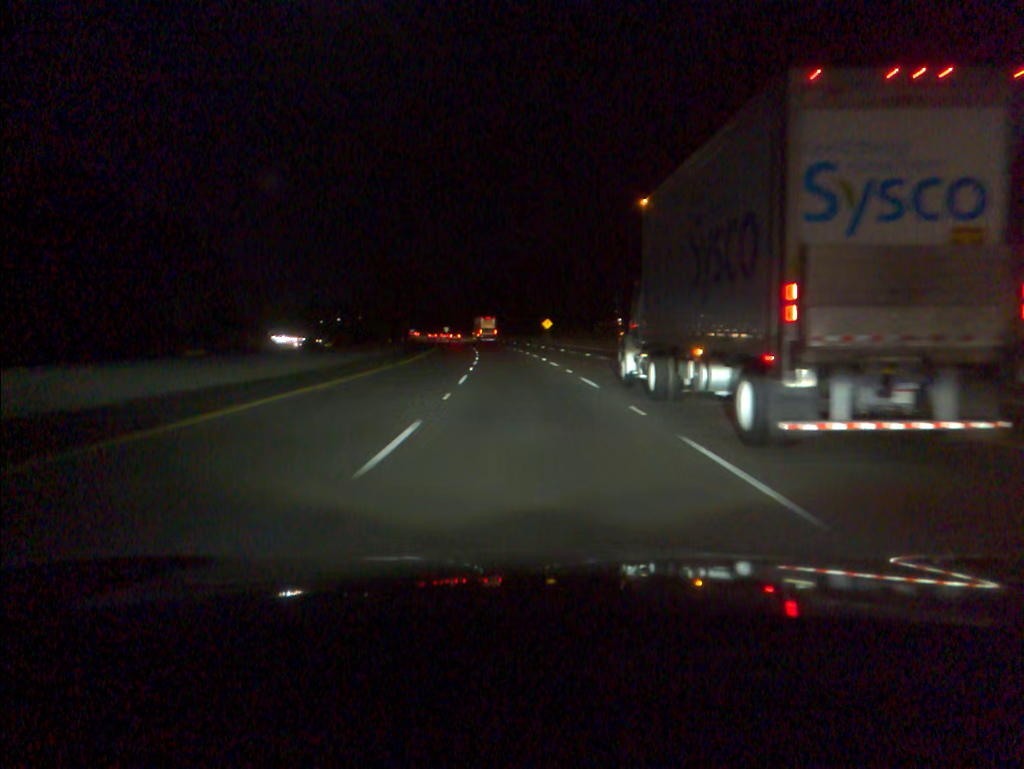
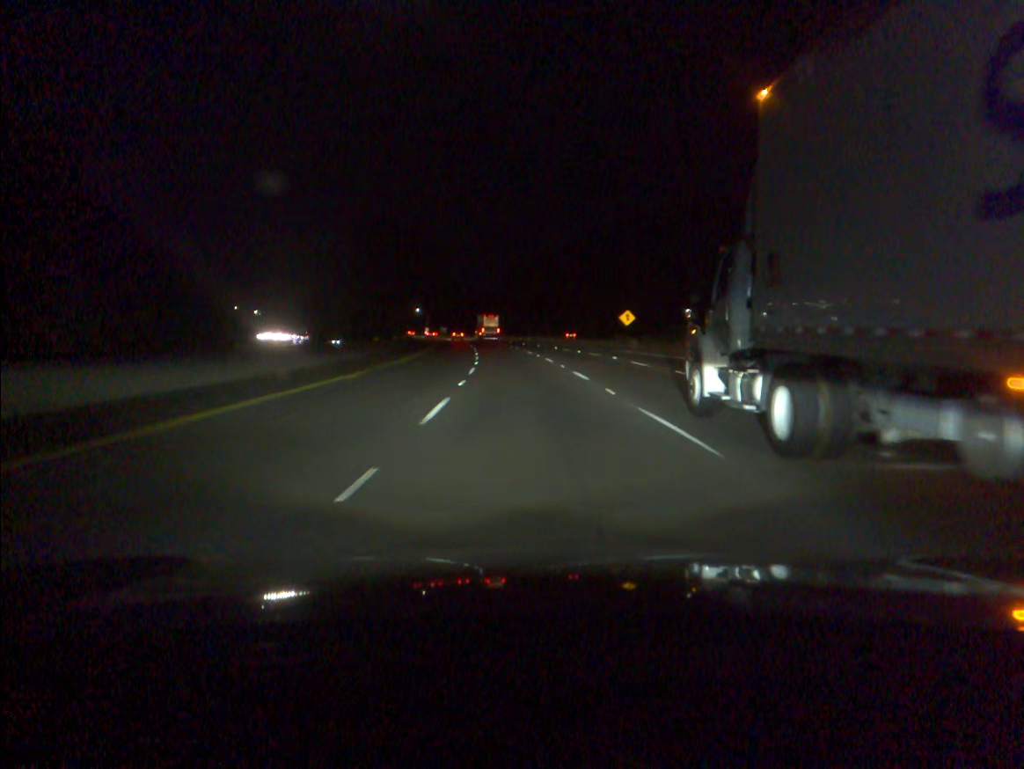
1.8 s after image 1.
(-2.1, +54.1) m; -4°
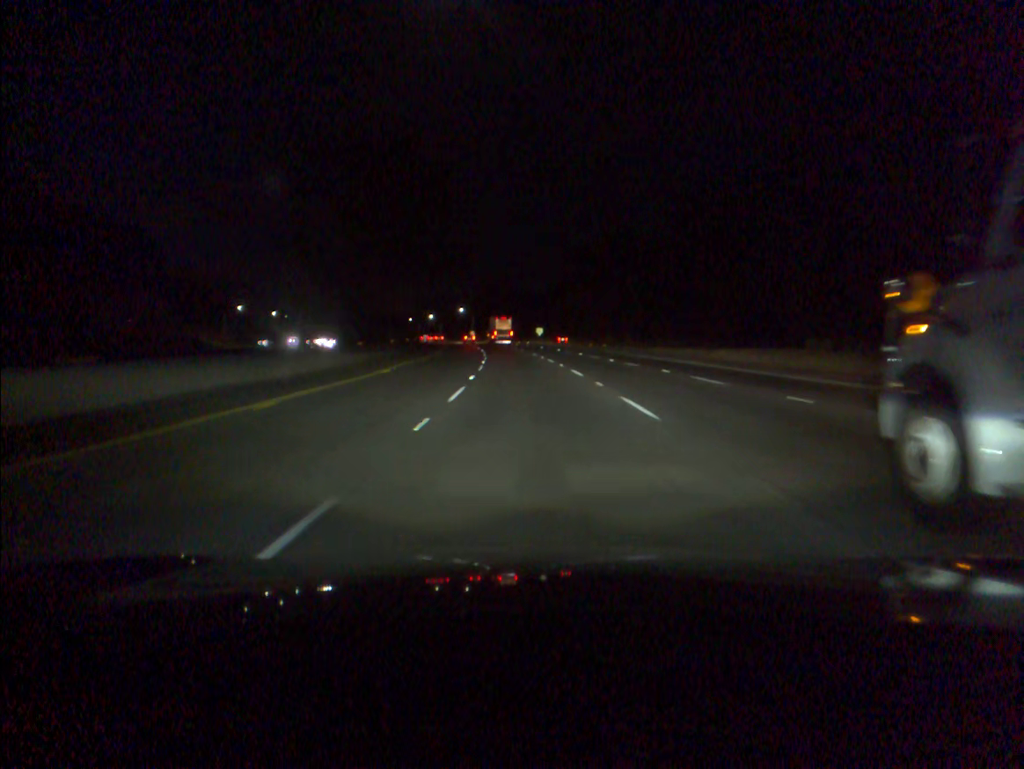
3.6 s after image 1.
(-1.9, +54.1) m; -4°
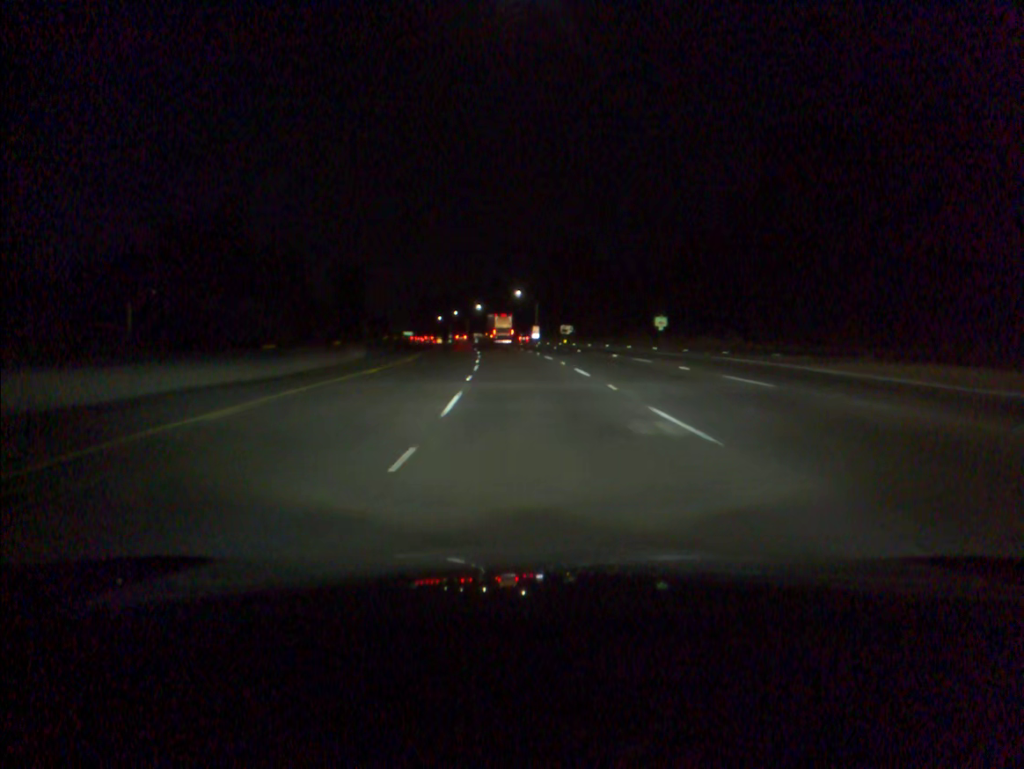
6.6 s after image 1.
(-4.8, +90.3) m; -5°
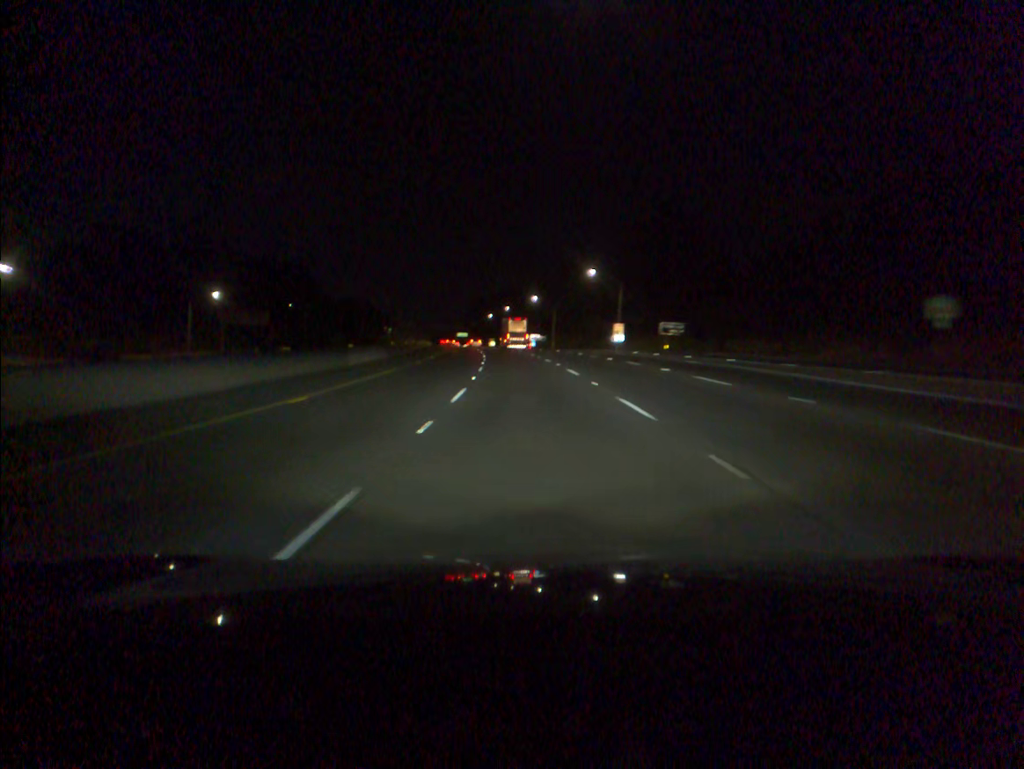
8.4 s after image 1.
(-2.1, +54.4) m; -5°
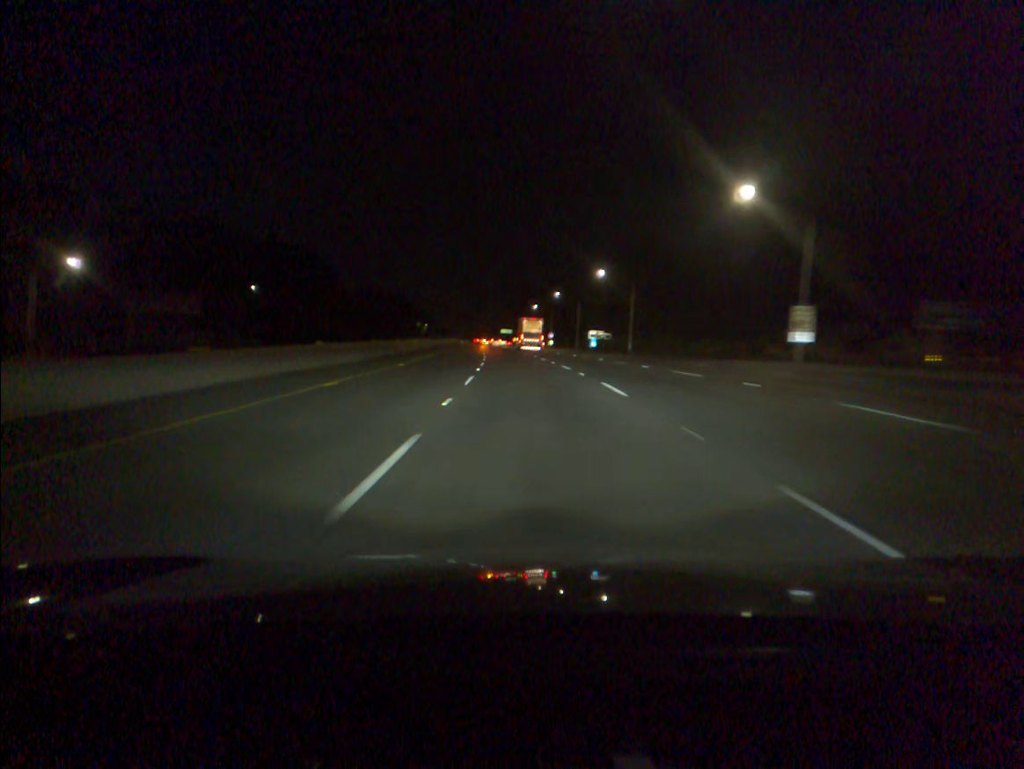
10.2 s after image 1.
(-1.8, +54.8) m; -4°
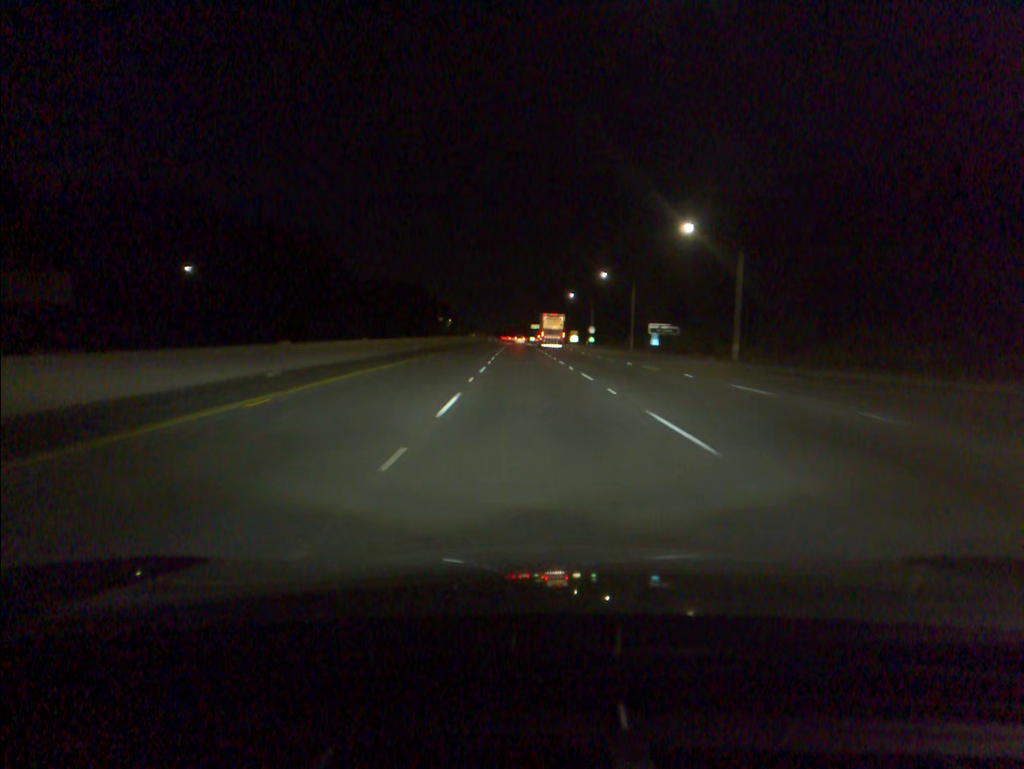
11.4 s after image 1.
(-0.8, +36.5) m; -2°
